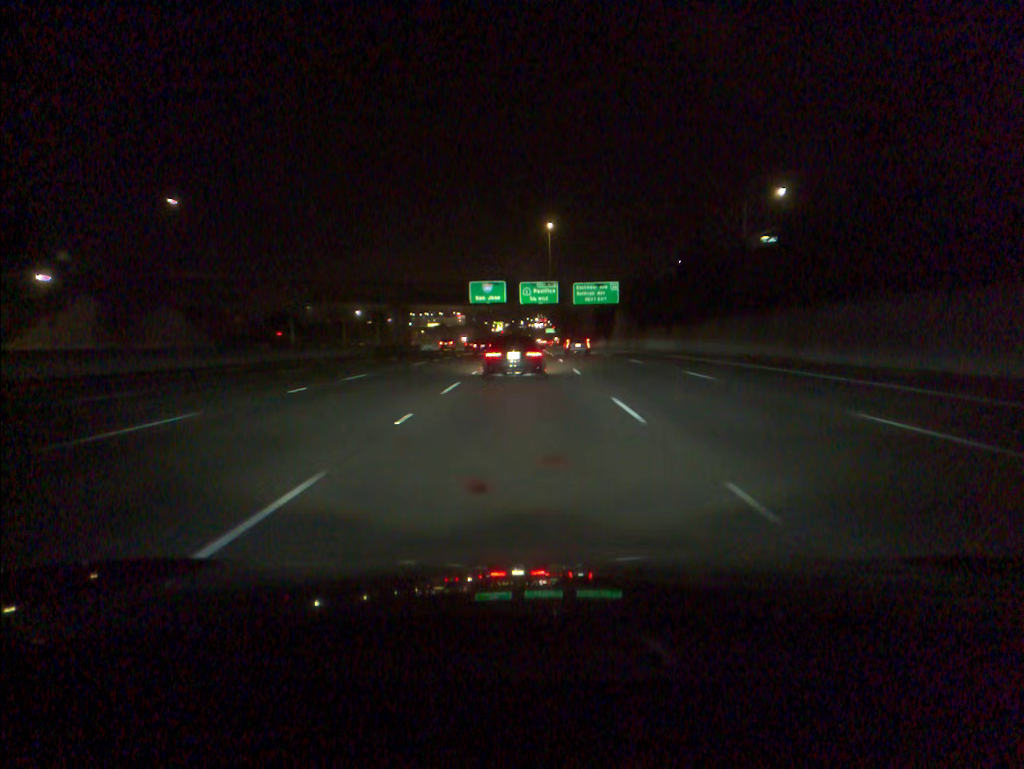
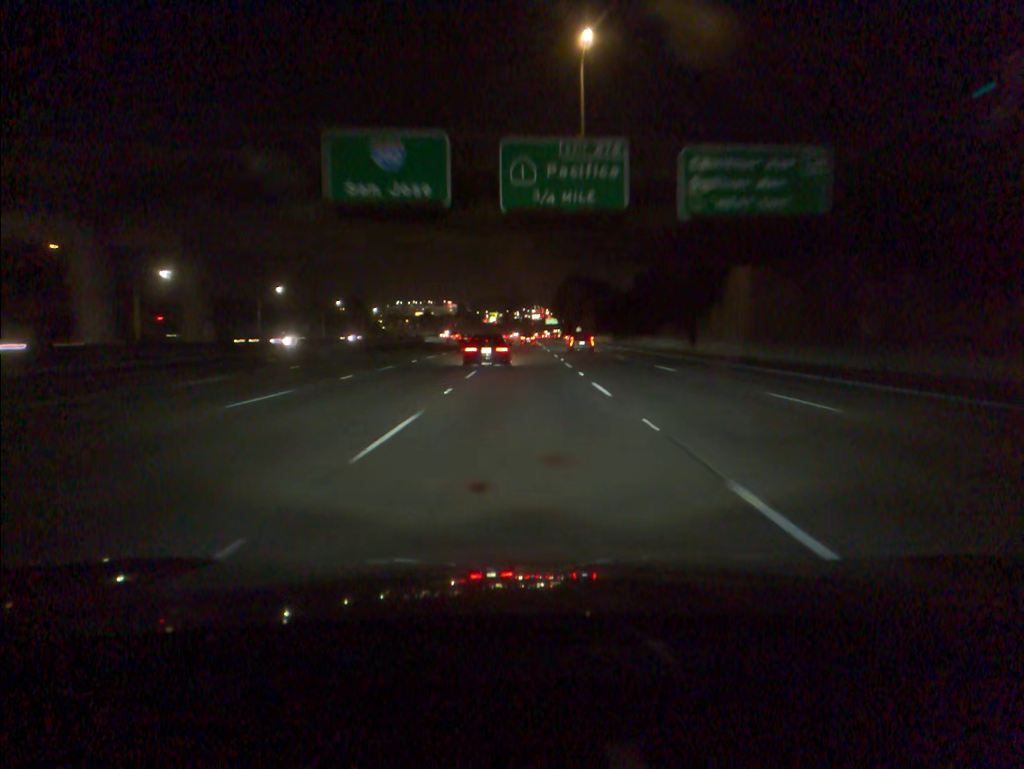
(+0.5, +67.7) m; +1°
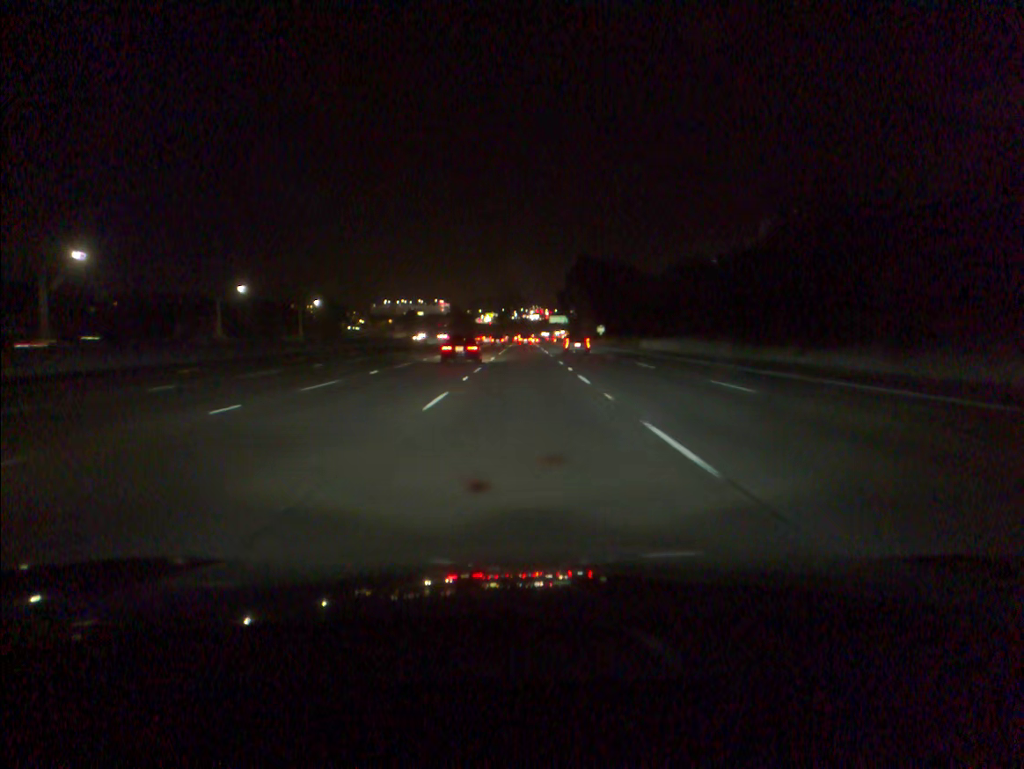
(+0.1, +68.2) m; 0°
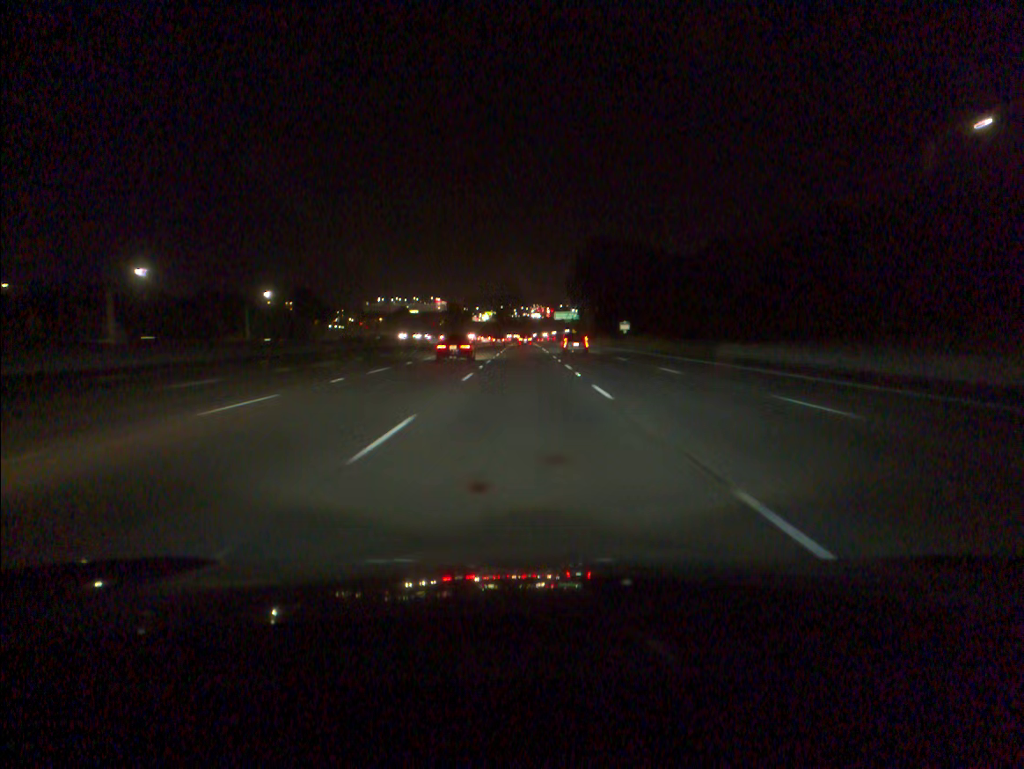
(0.0, +34.8) m; 0°
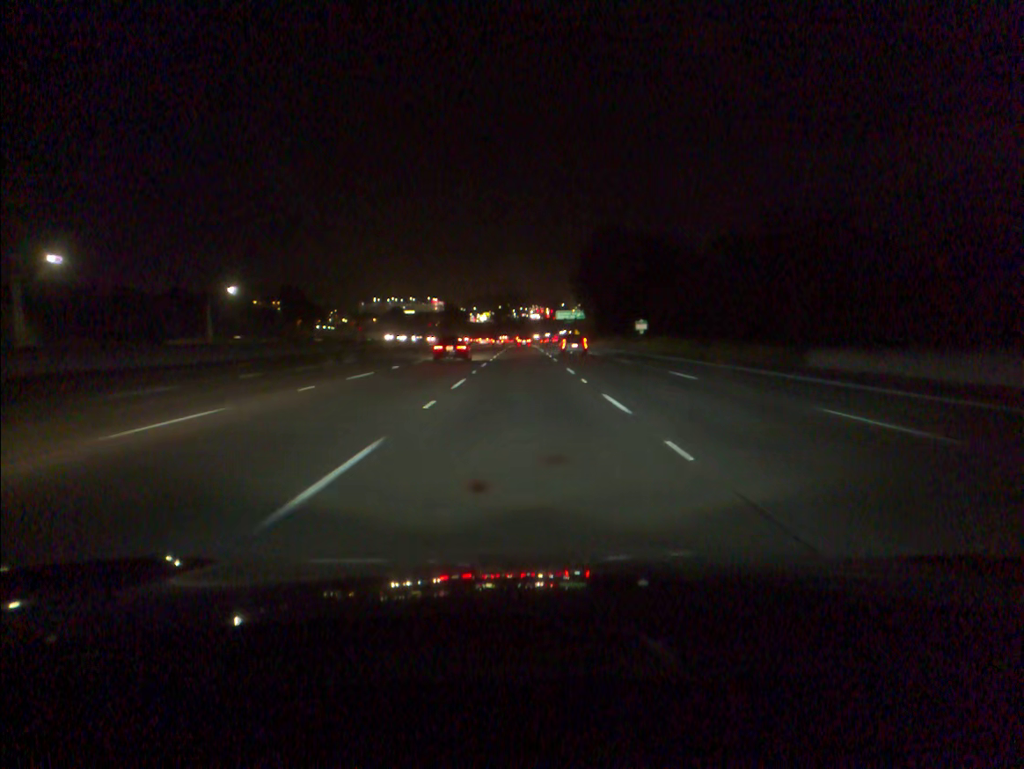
(0.0, +17.6) m; 0°
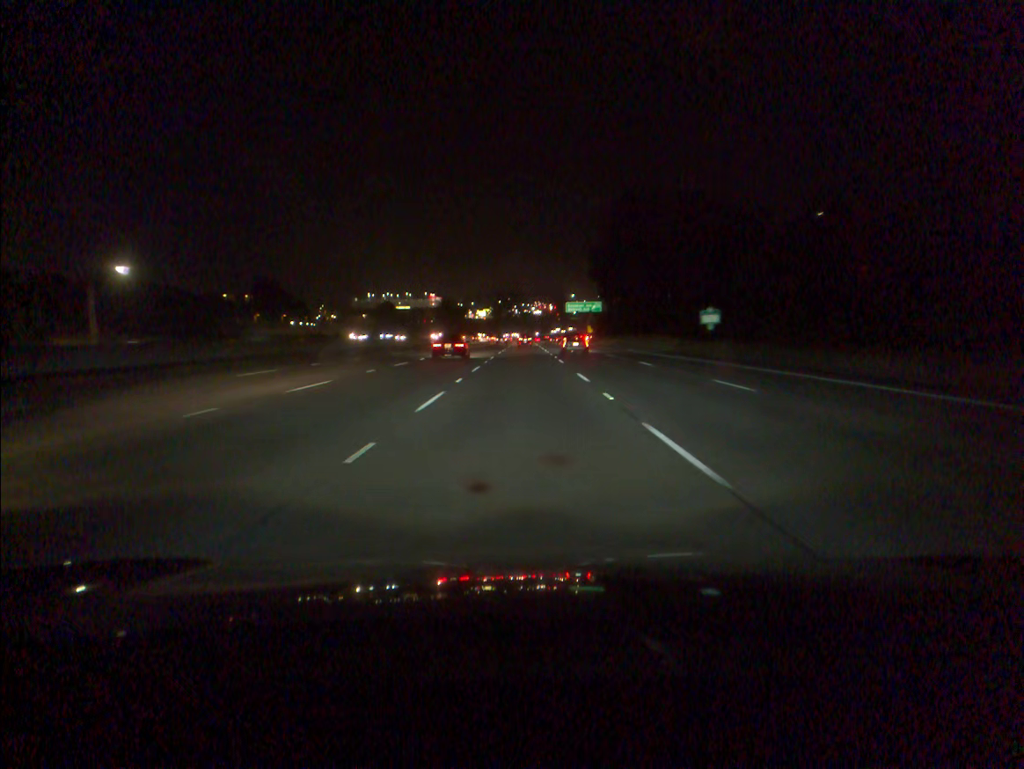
(0.0, +35.6) m; 0°
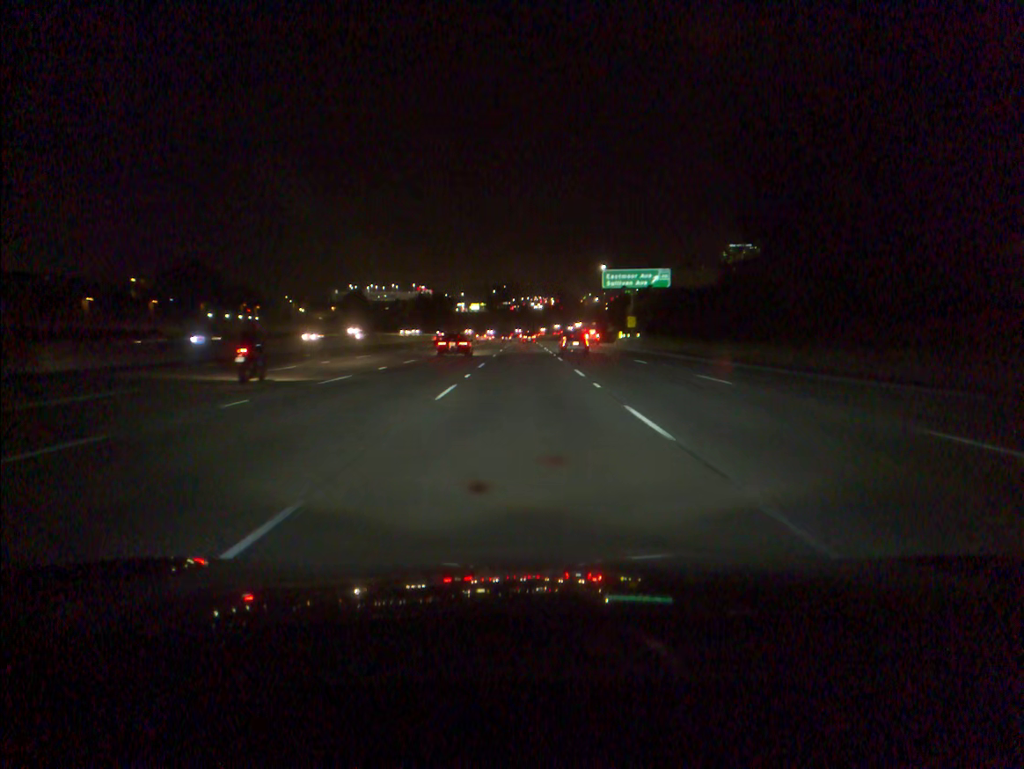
(-0.1, +70.7) m; 0°
